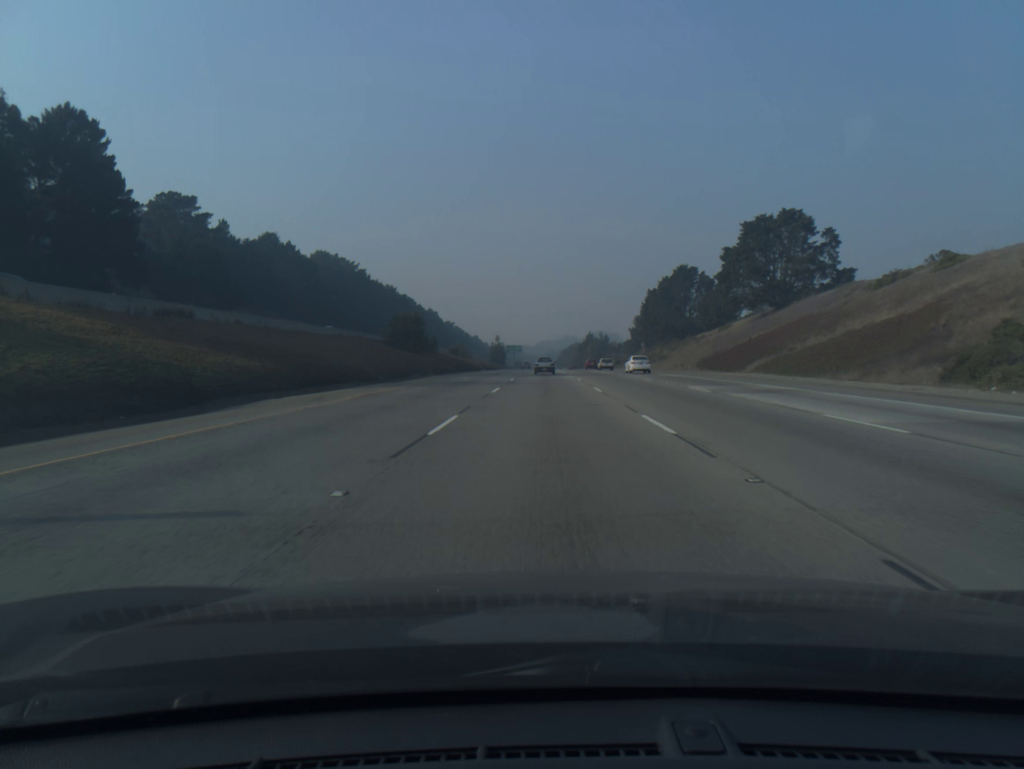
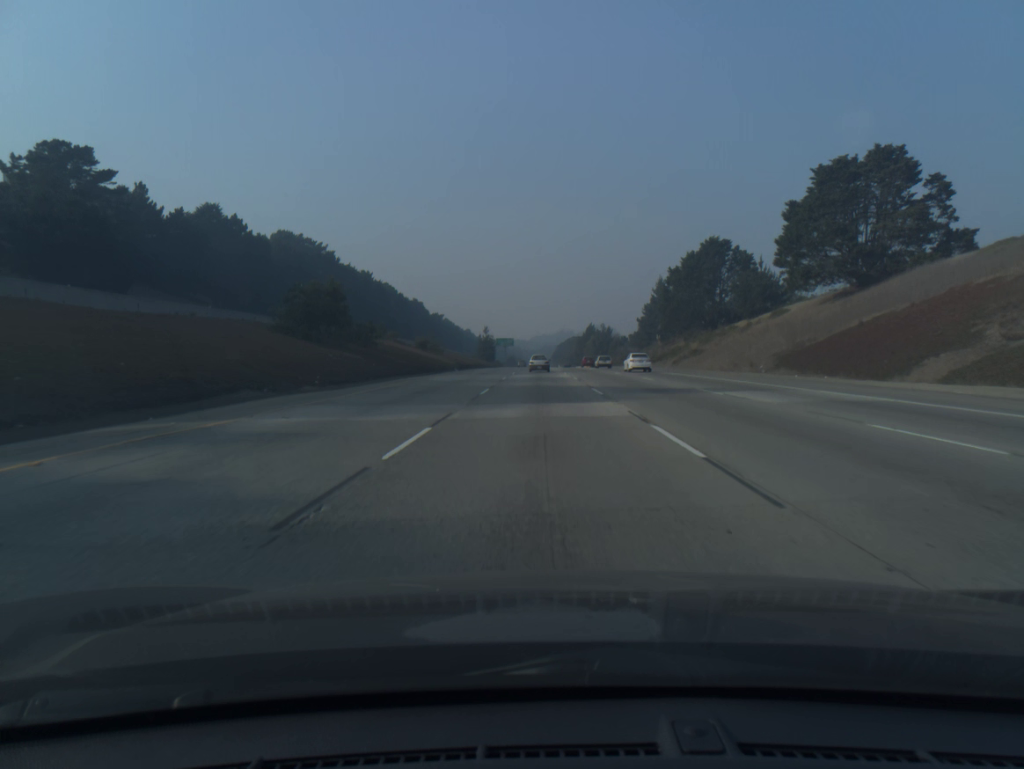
(+0.1, +31.9) m; 0°
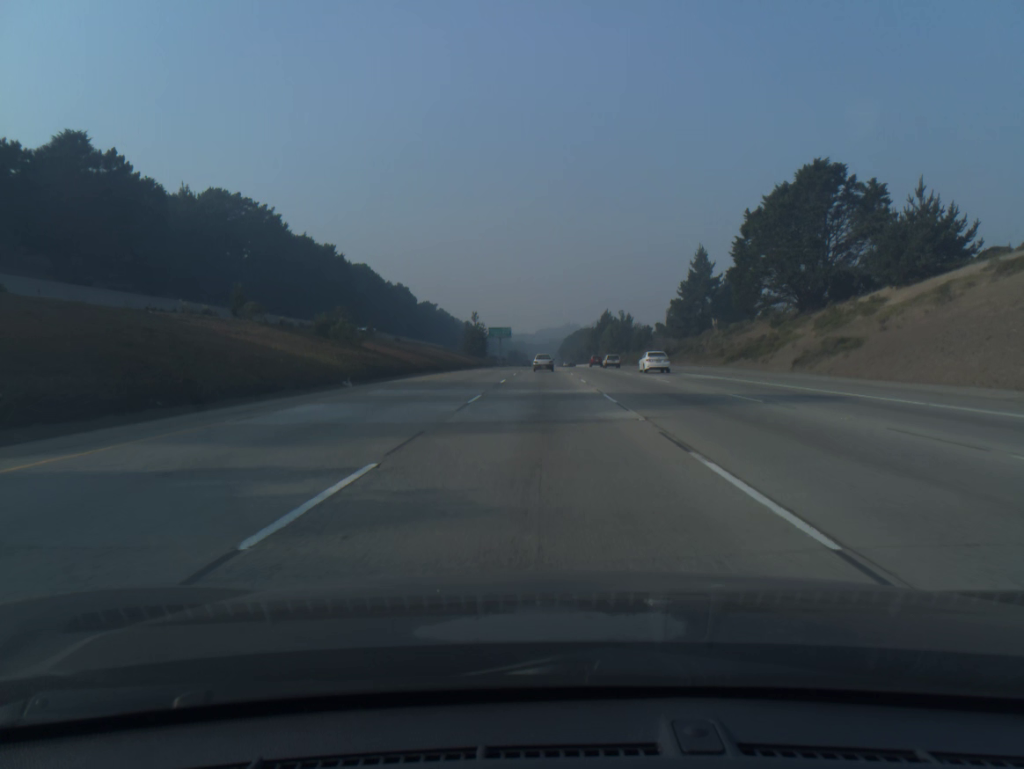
(-0.1, +48.2) m; 0°
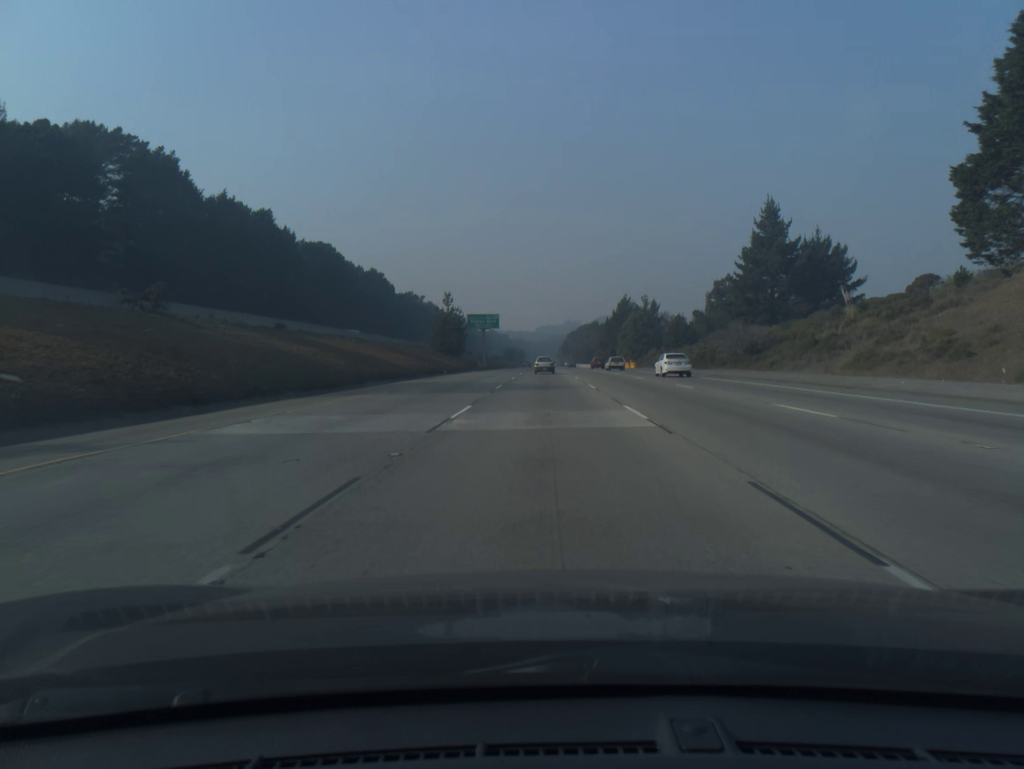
(-0.1, +48.5) m; 0°
